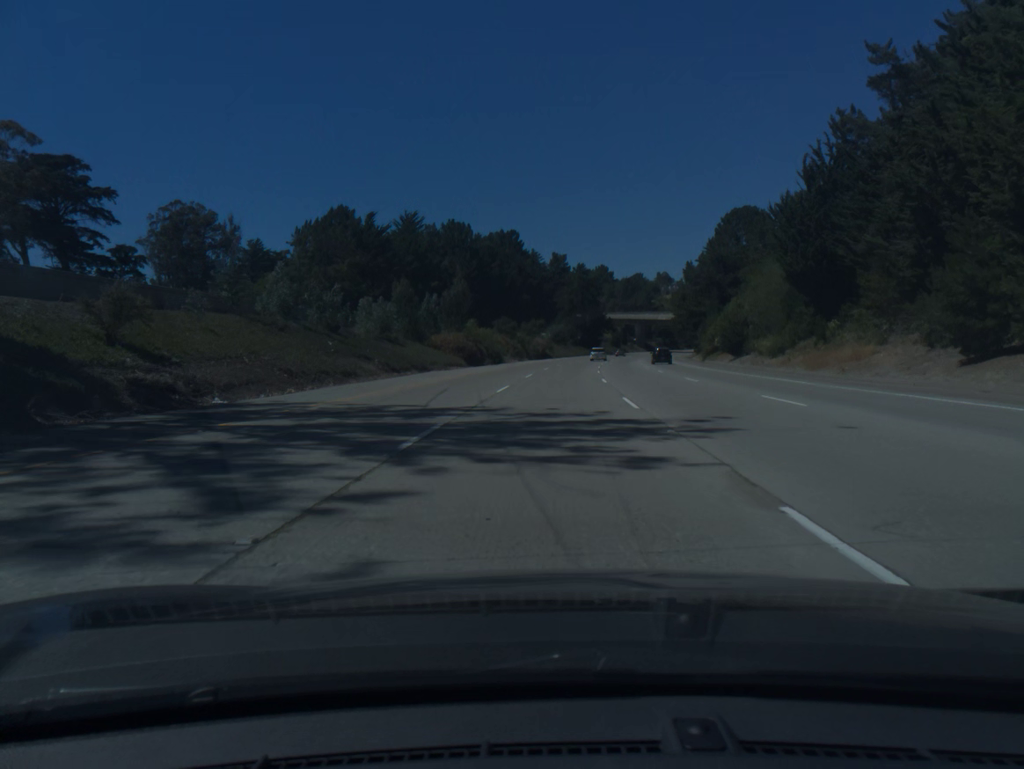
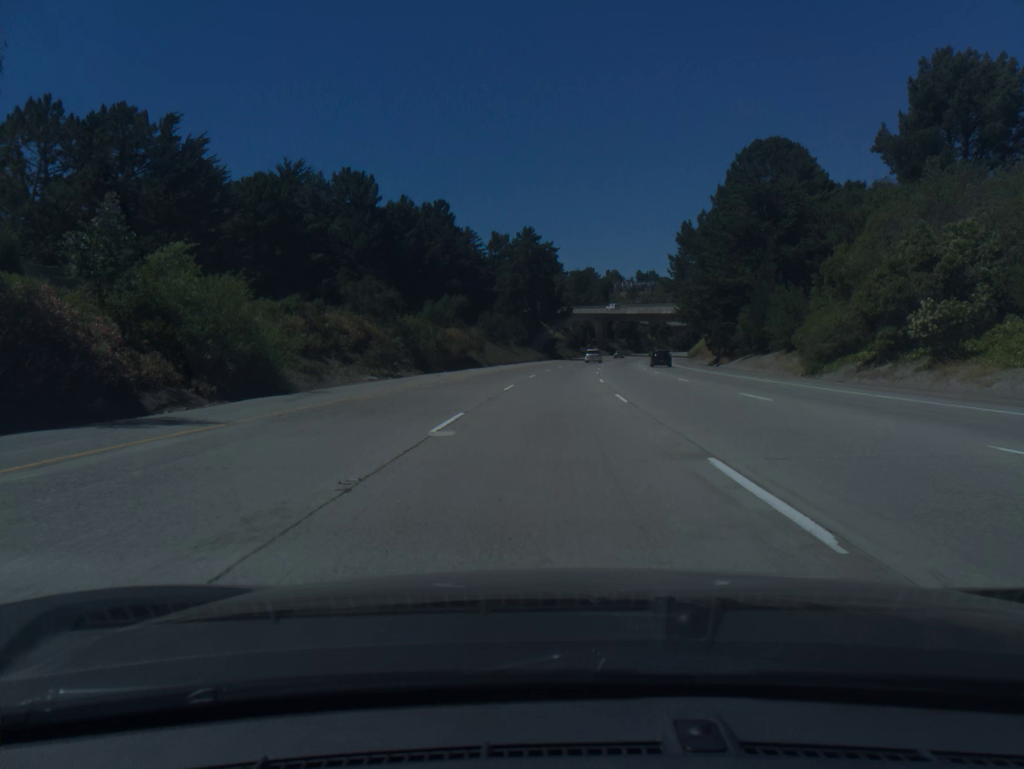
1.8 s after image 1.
(+1.9, +55.6) m; +4°
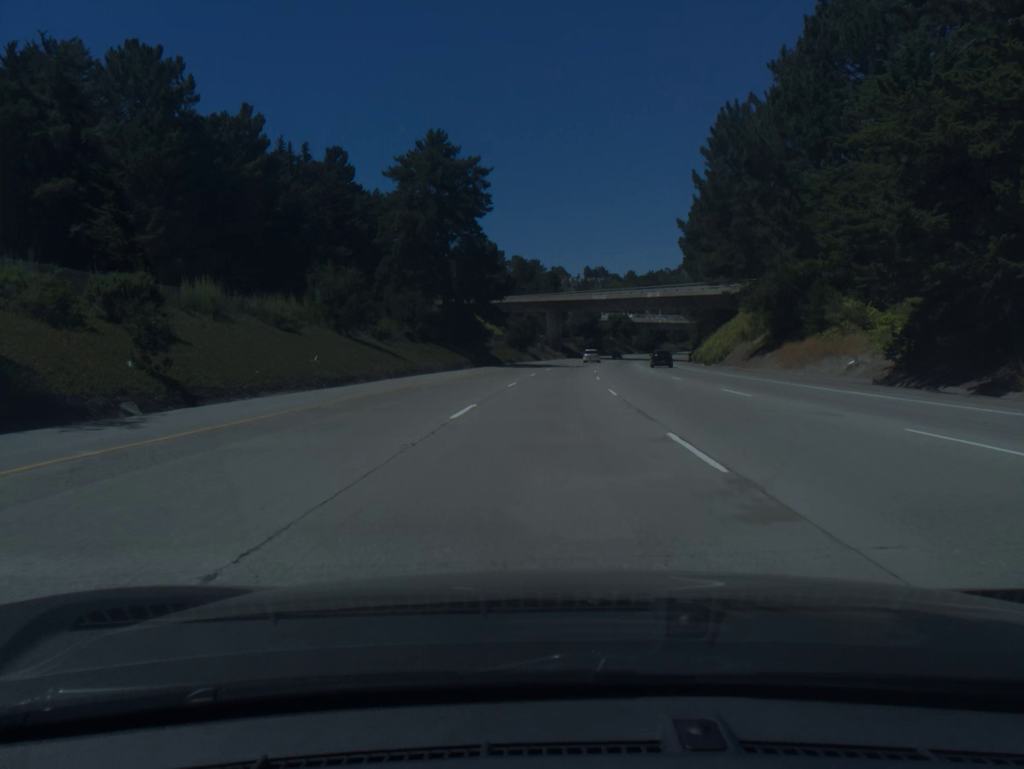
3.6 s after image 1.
(+1.9, +55.6) m; +4°
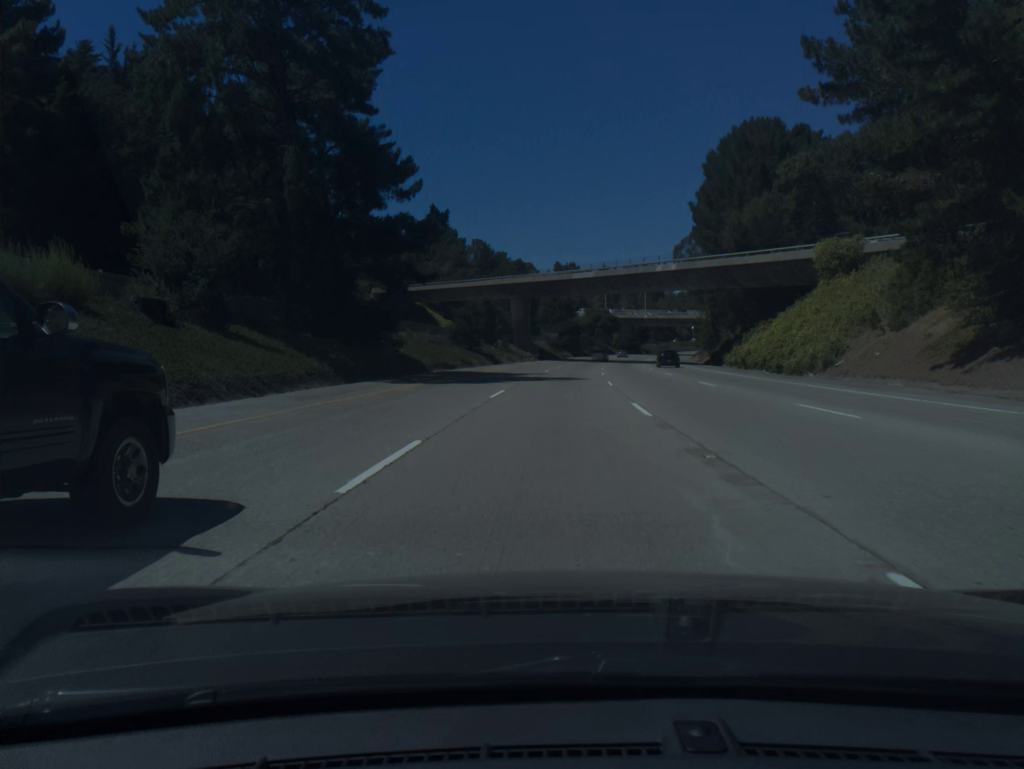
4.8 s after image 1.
(+0.7, +37.0) m; +2°
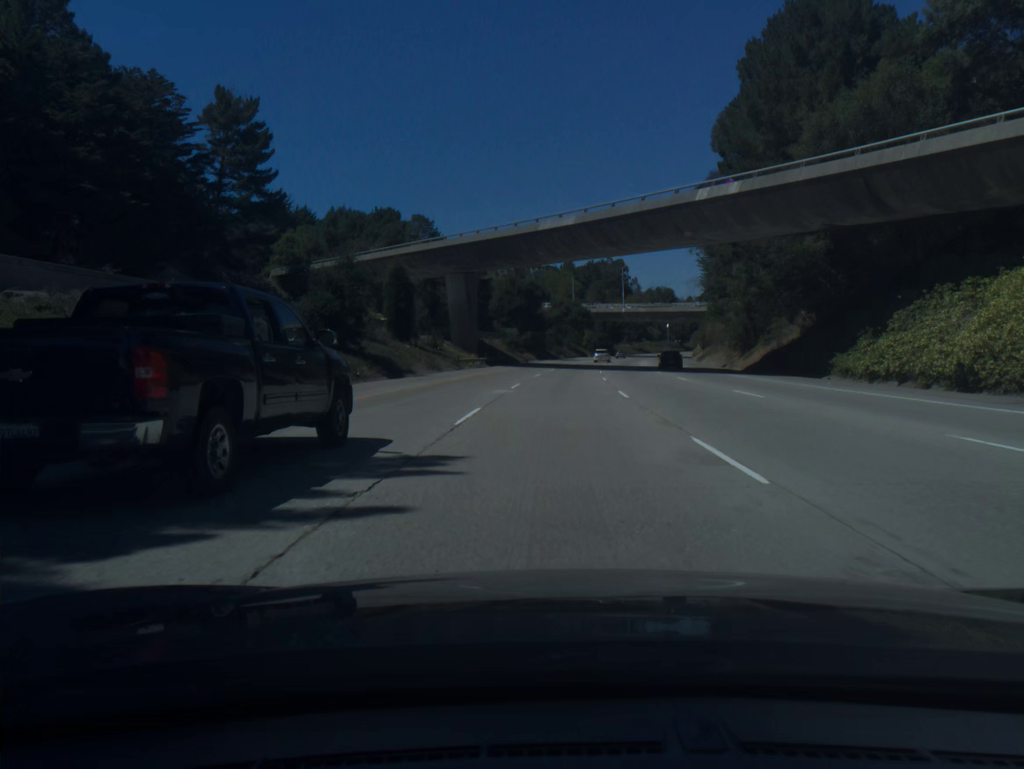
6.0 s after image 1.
(+0.9, +37.1) m; +3°
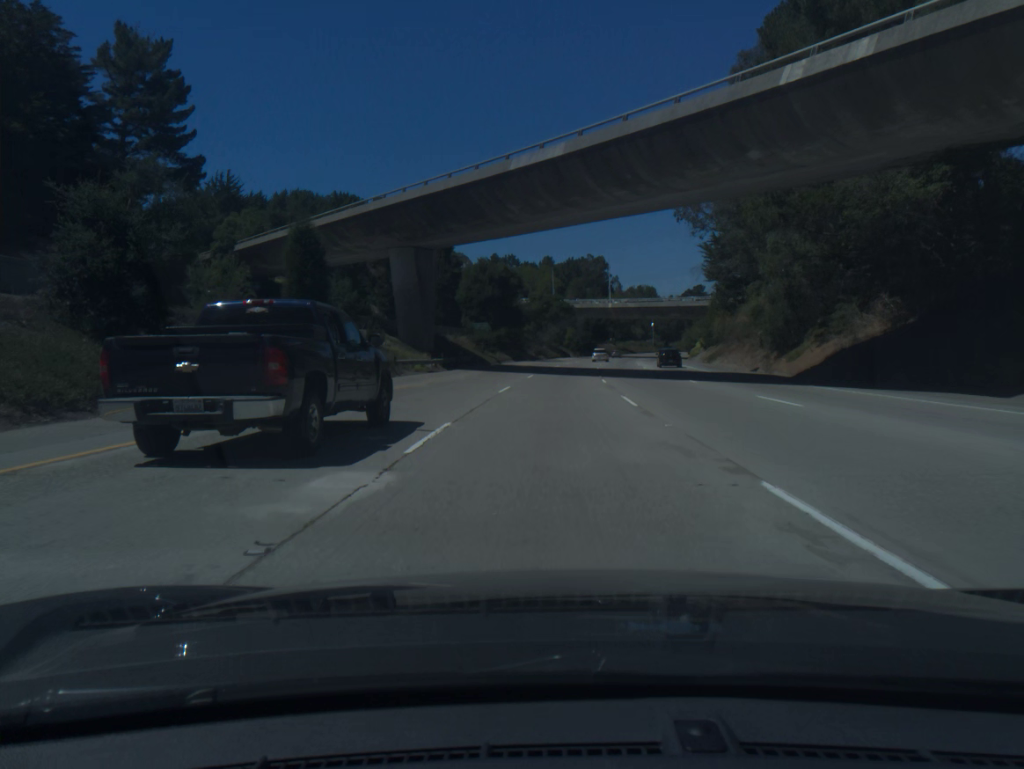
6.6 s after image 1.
(+0.2, +18.5) m; +1°
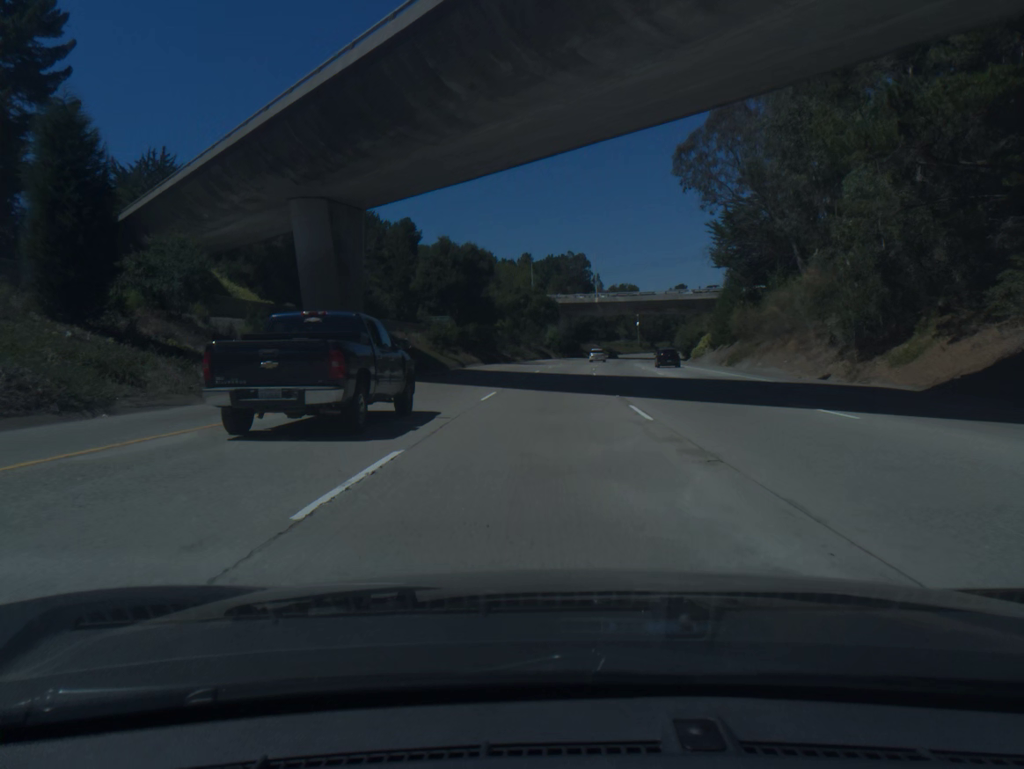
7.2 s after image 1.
(+0.3, +18.5) m; +2°
